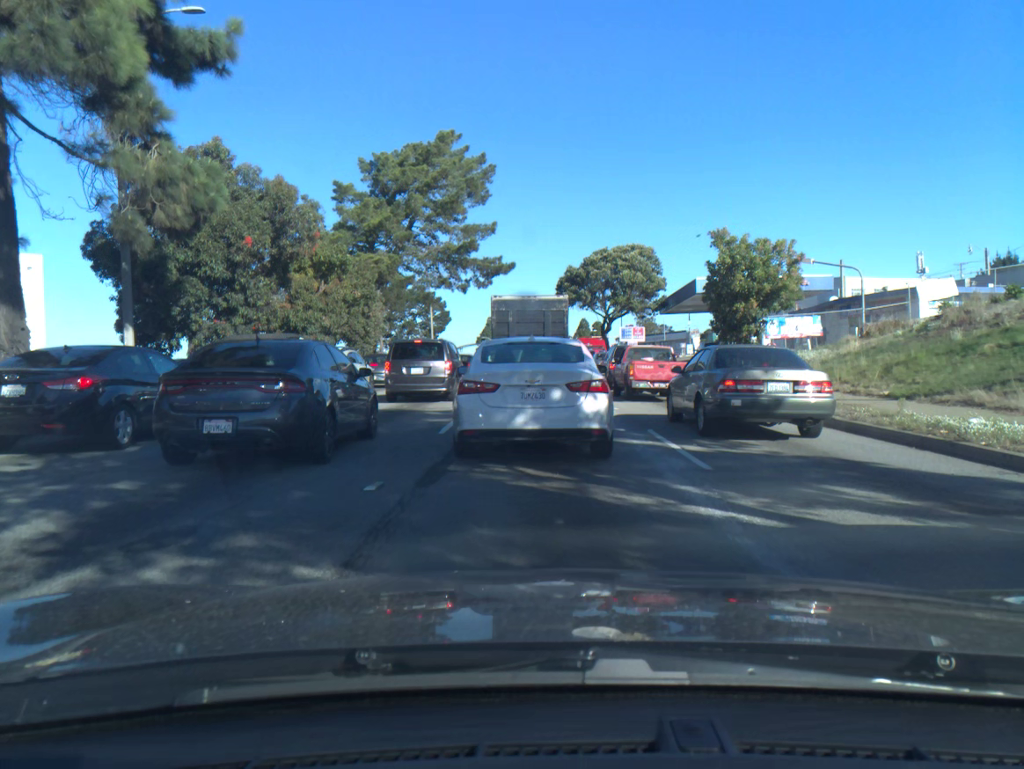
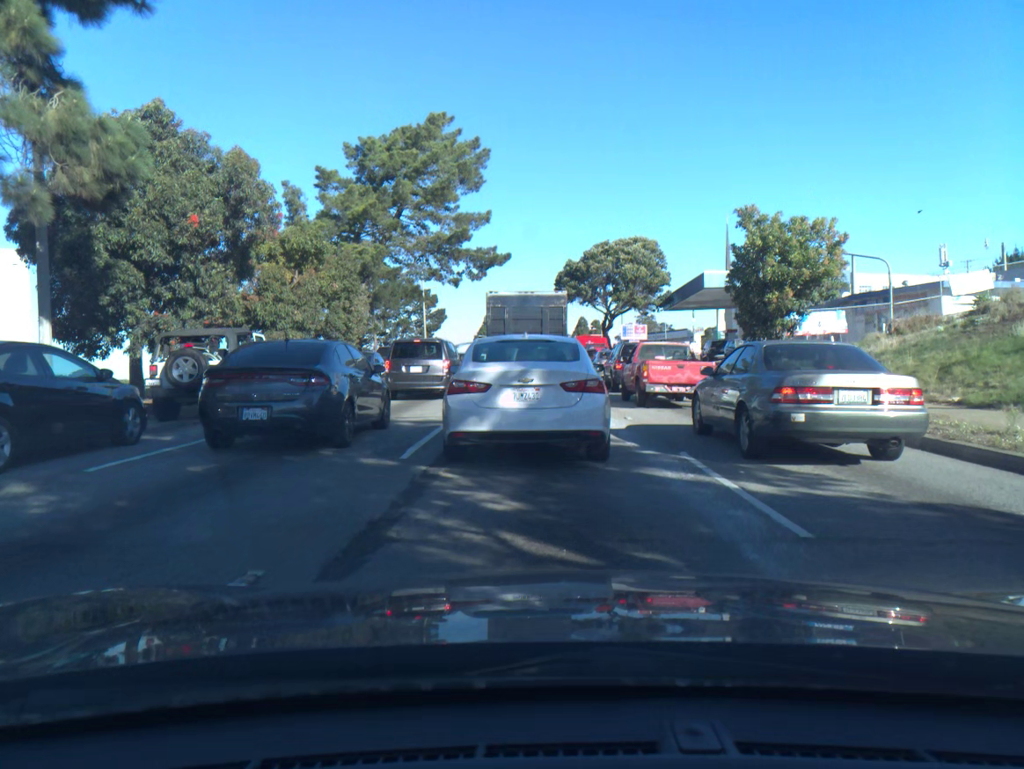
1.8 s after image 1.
(0.0, +3.2) m; 0°
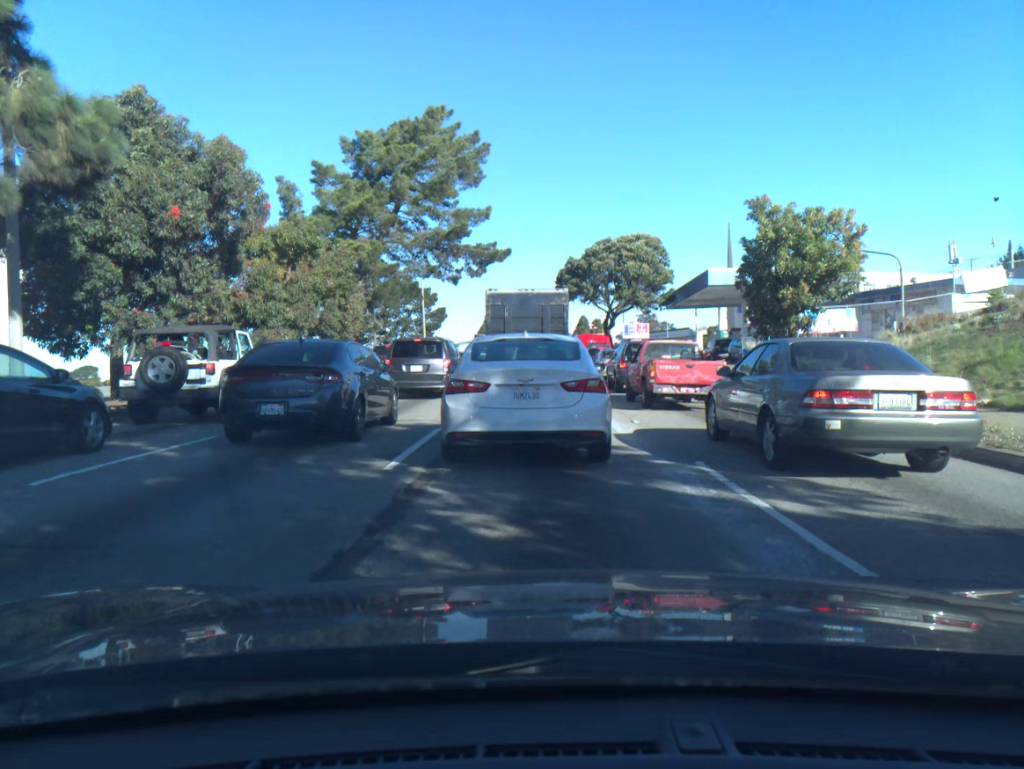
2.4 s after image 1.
(0.0, +1.0) m; 0°
